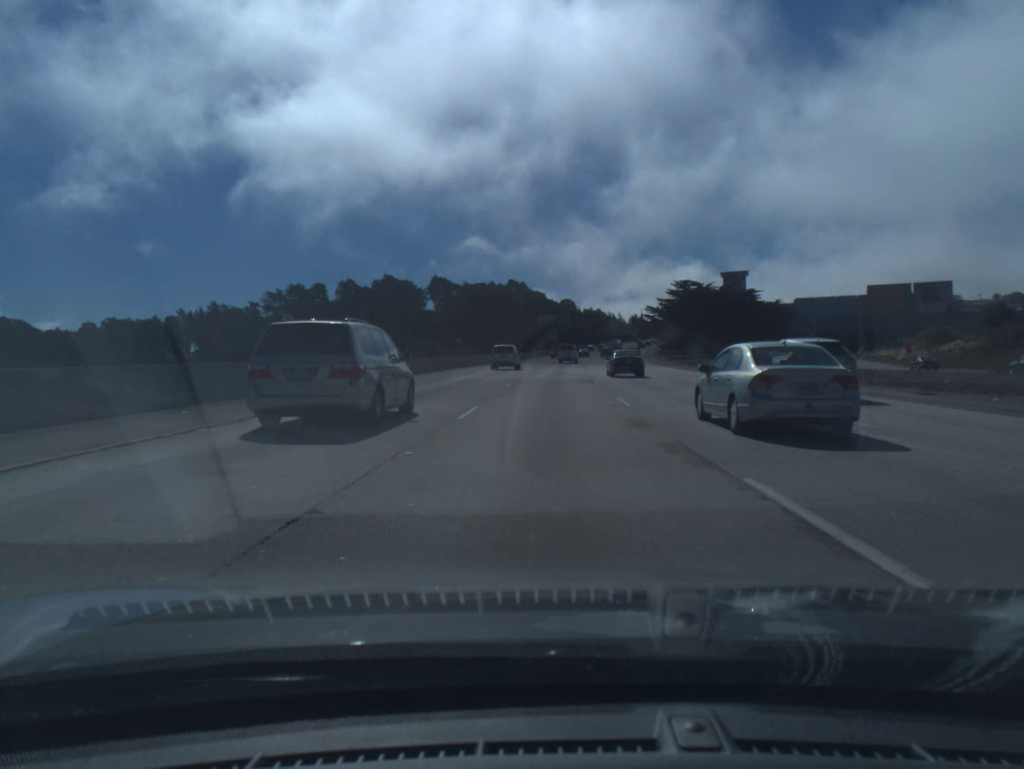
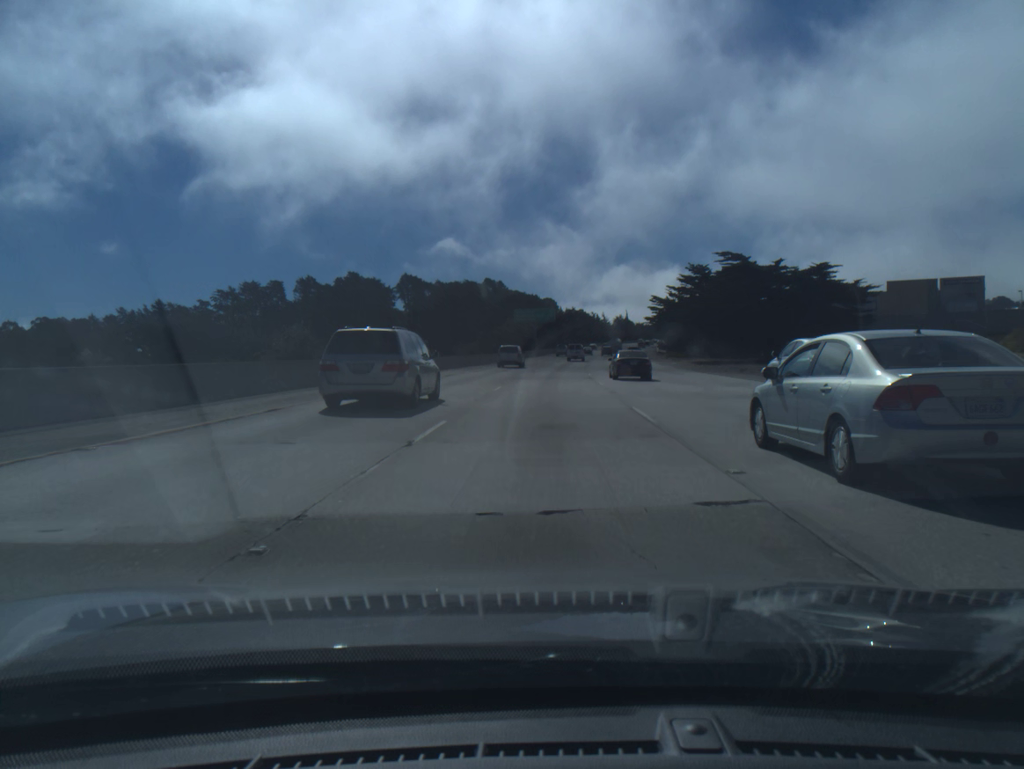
(+0.4, +33.8) m; +1°
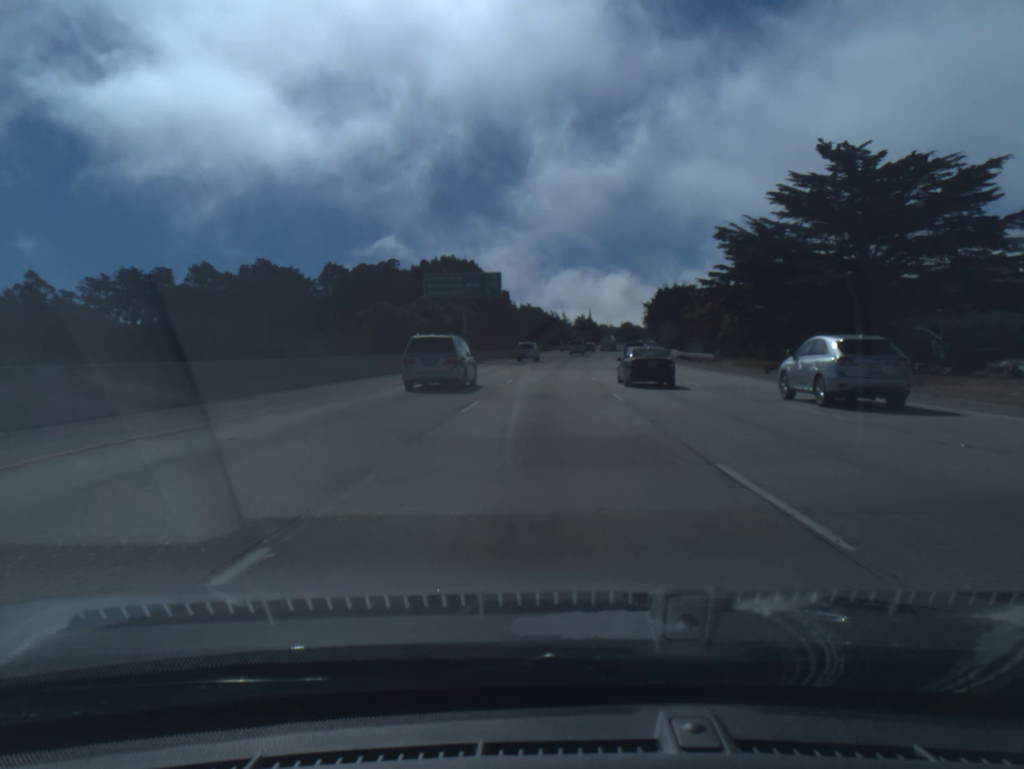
(+1.8, +67.6) m; +3°
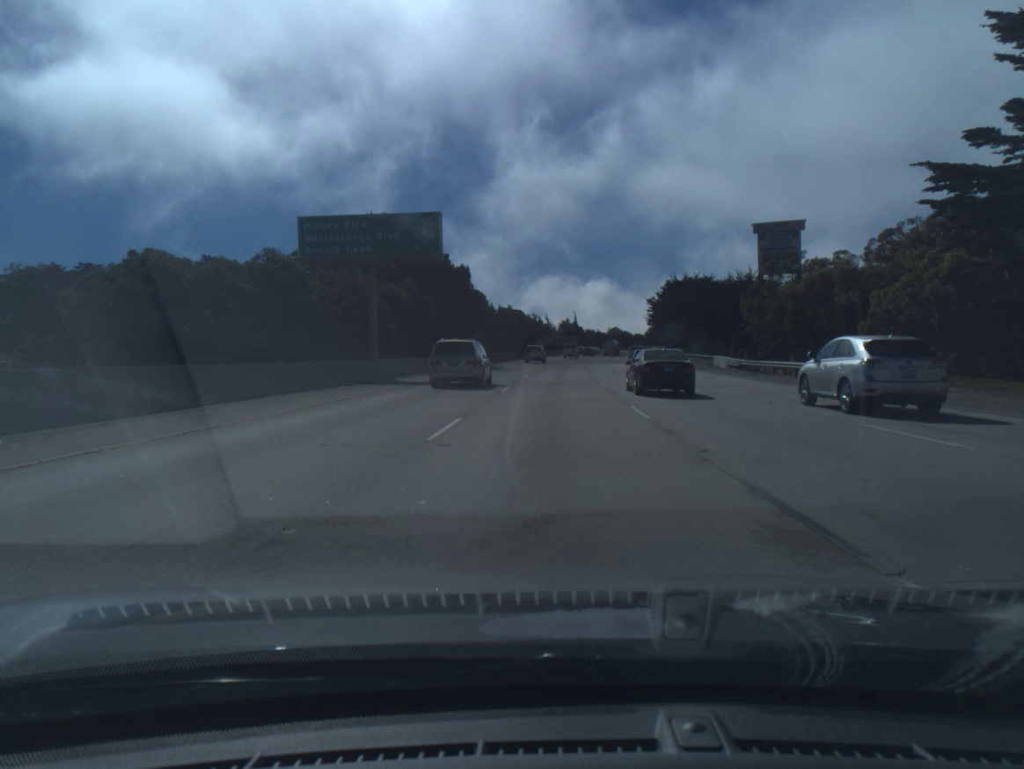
(+0.4, +33.7) m; +1°
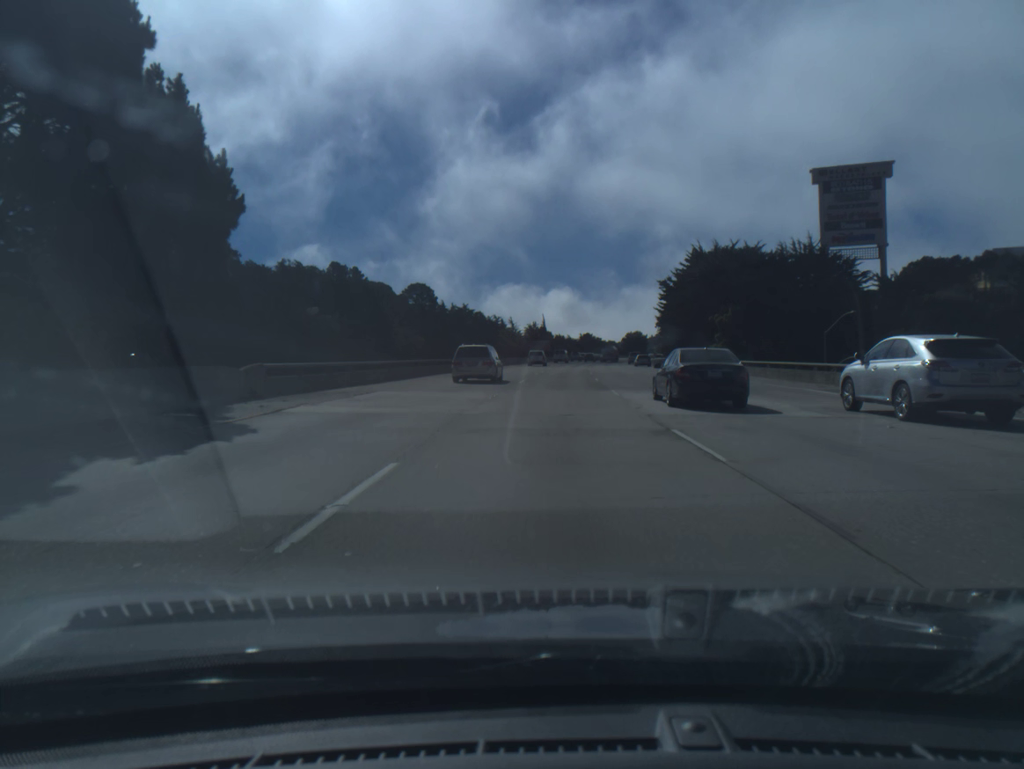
(+1.1, +50.4) m; +3°
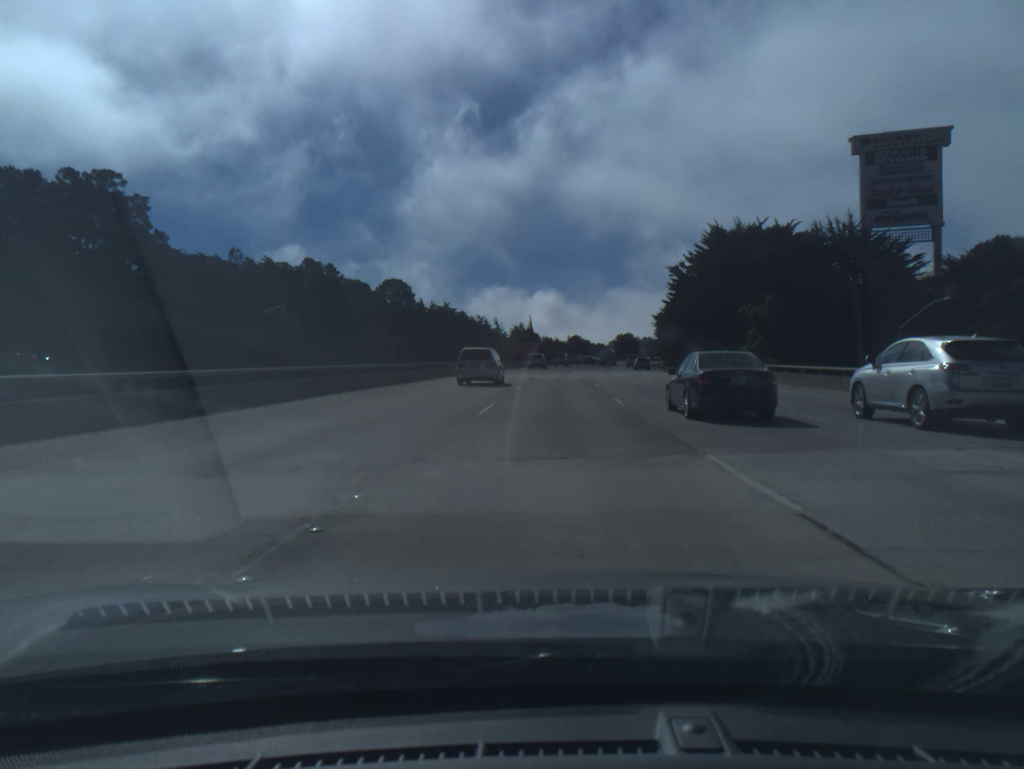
(+0.1, +16.8) m; +1°
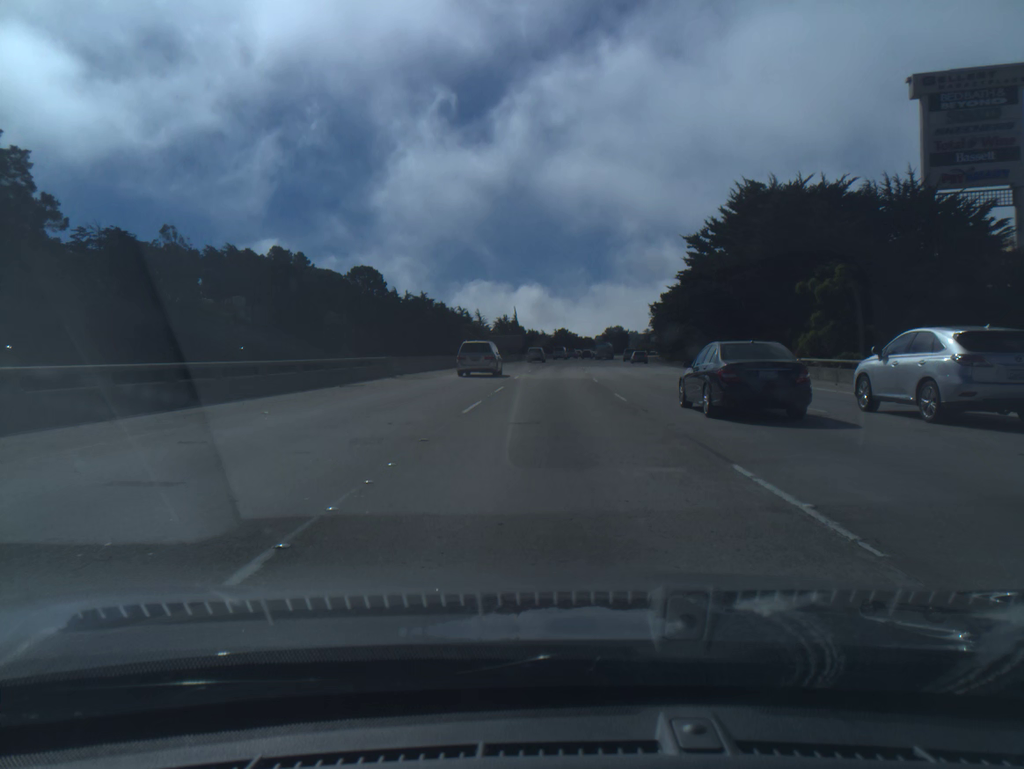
(+0.1, +16.8) m; +1°
